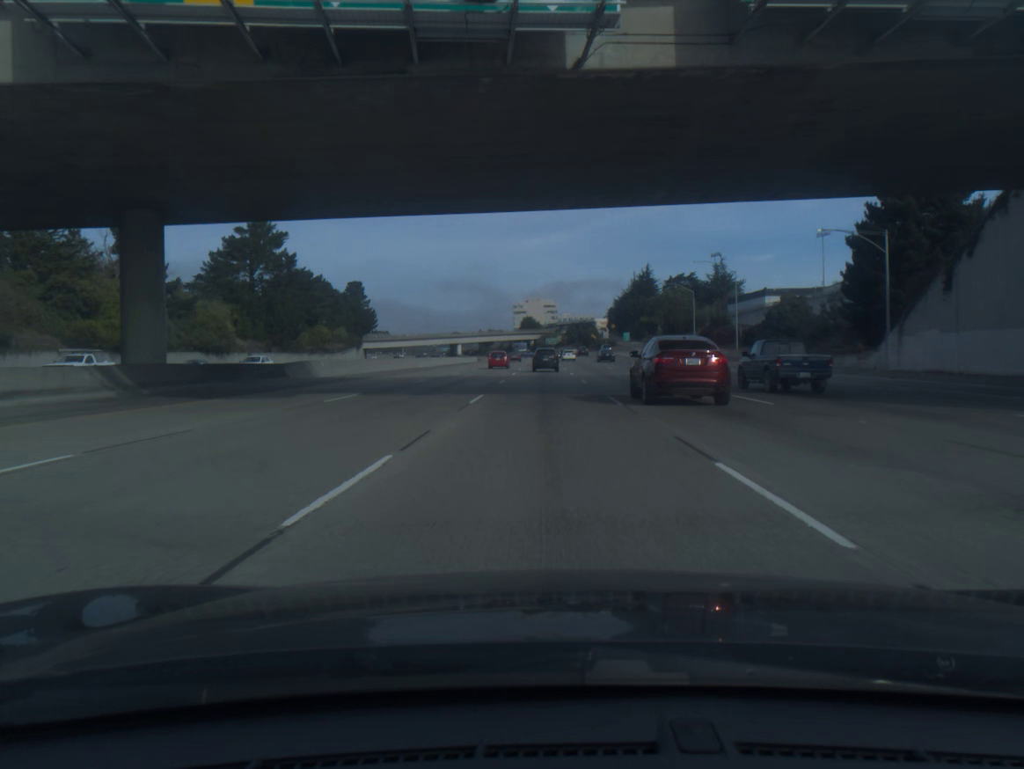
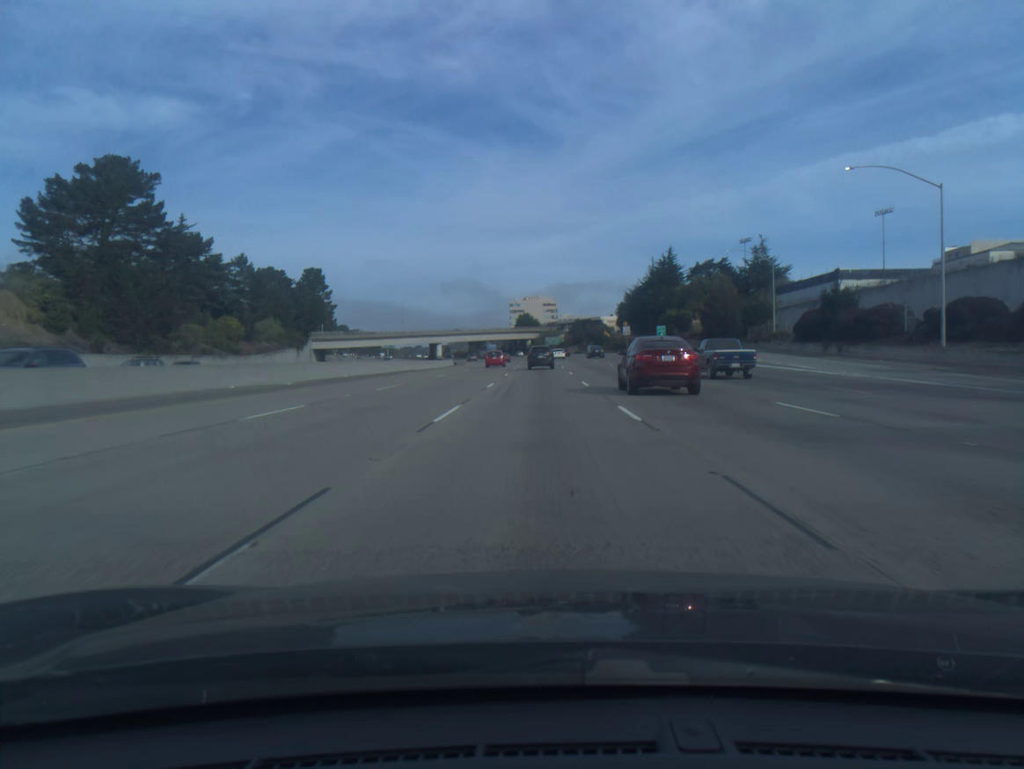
(+0.1, +48.0) m; 0°
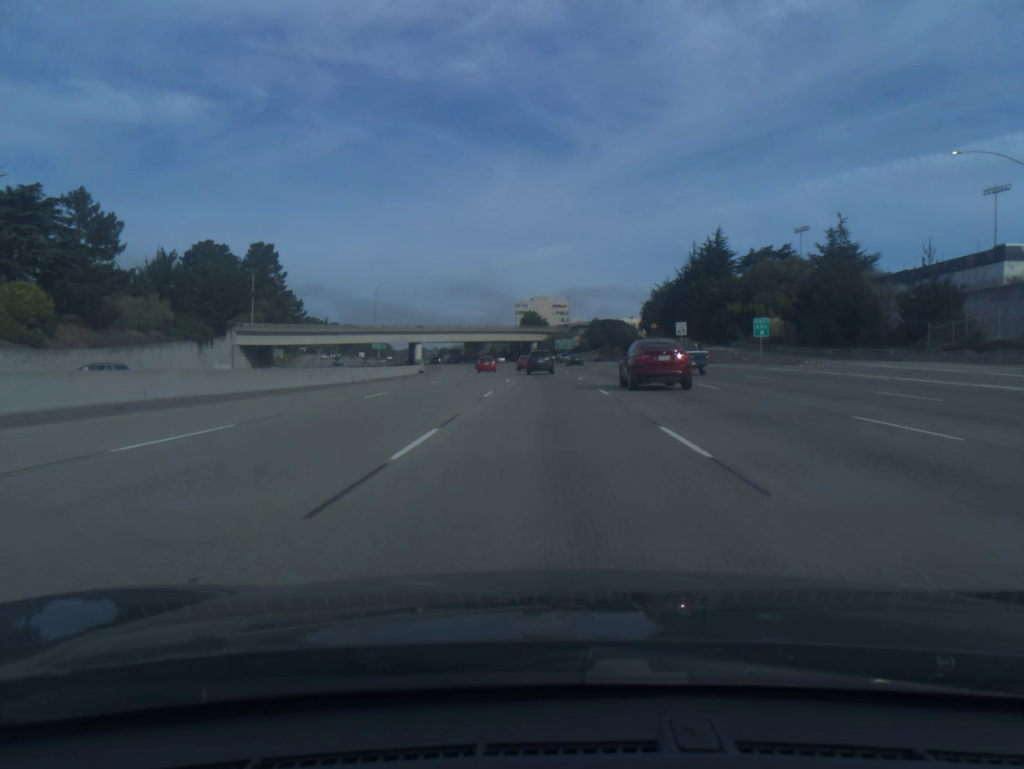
(-0.3, +47.7) m; -1°
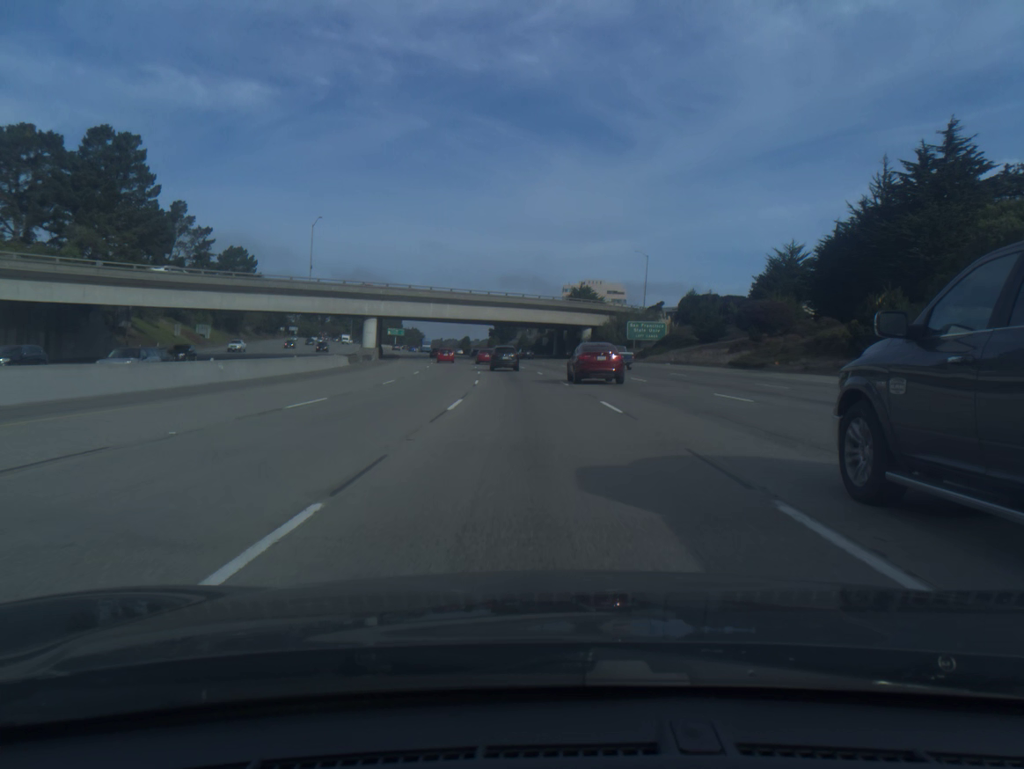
(-1.1, +77.9) m; -3°
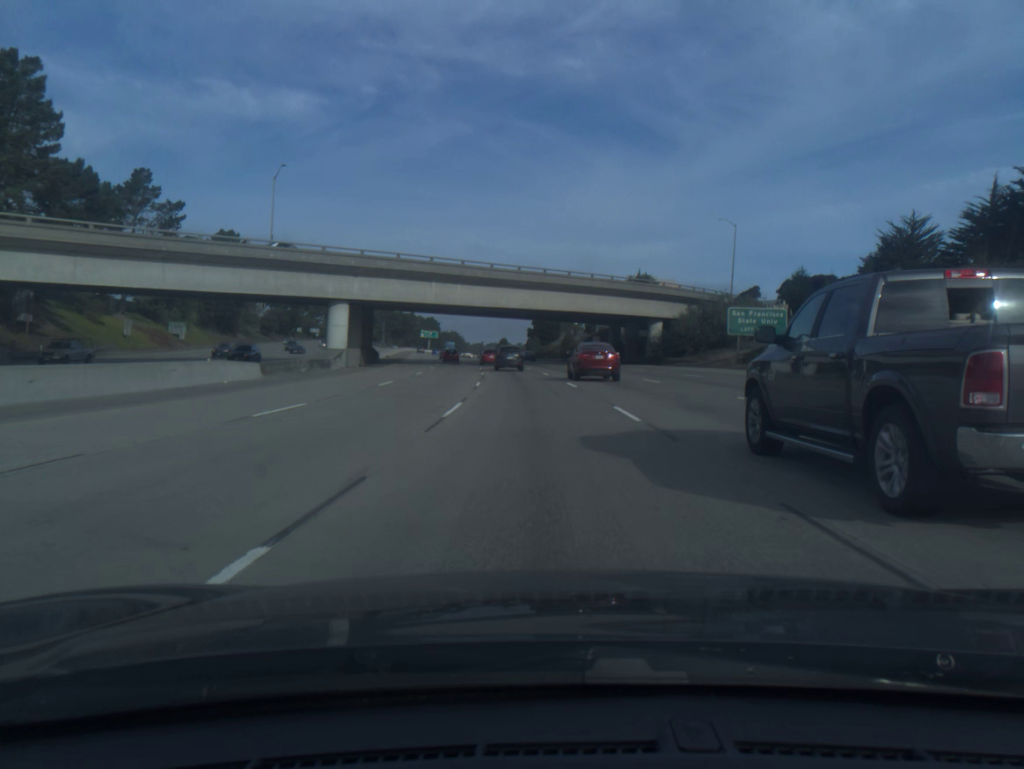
(-0.8, +30.7) m; -3°
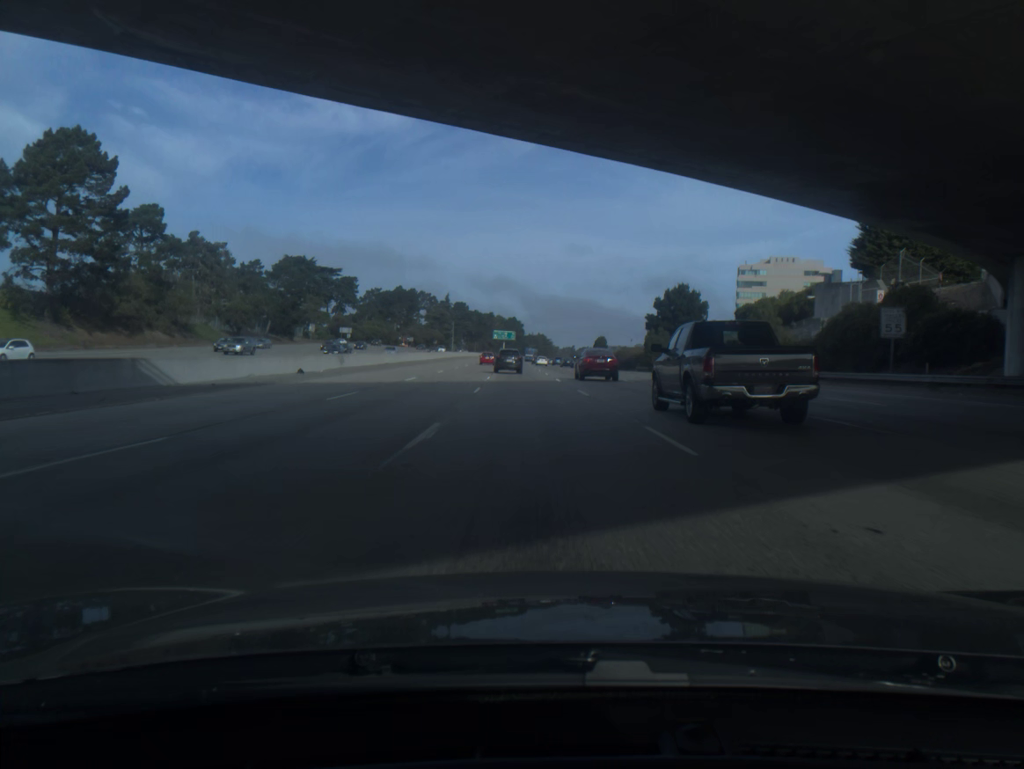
(-4.6, +75.7) m; -7°
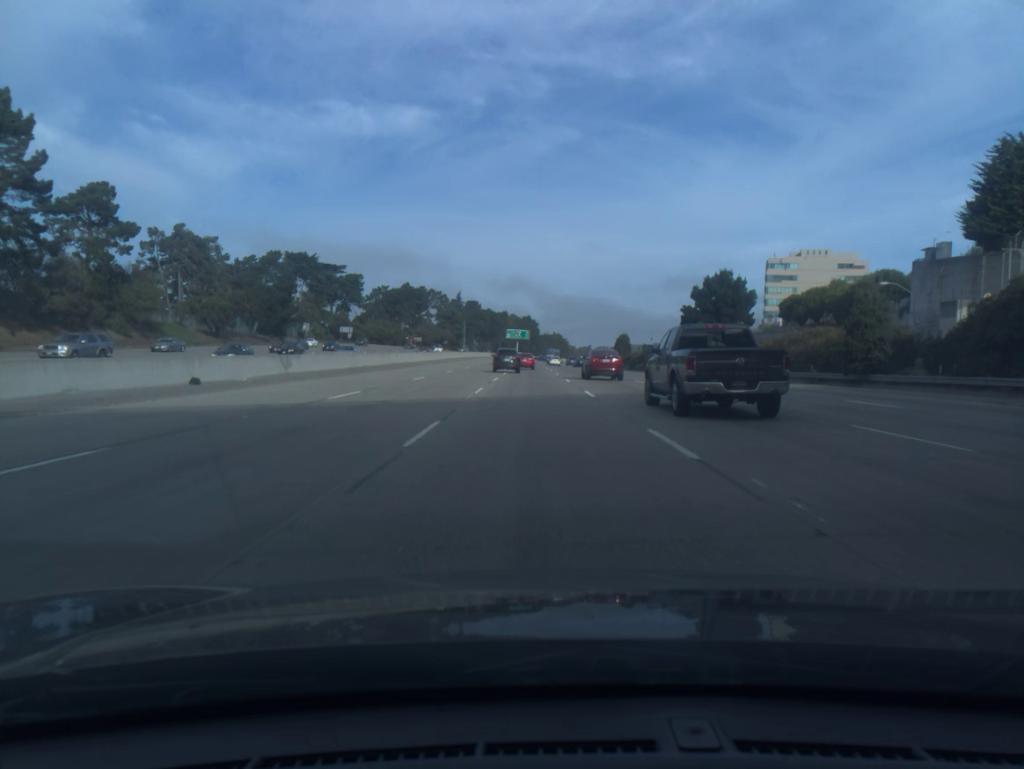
(-0.1, +15.1) m; -1°
